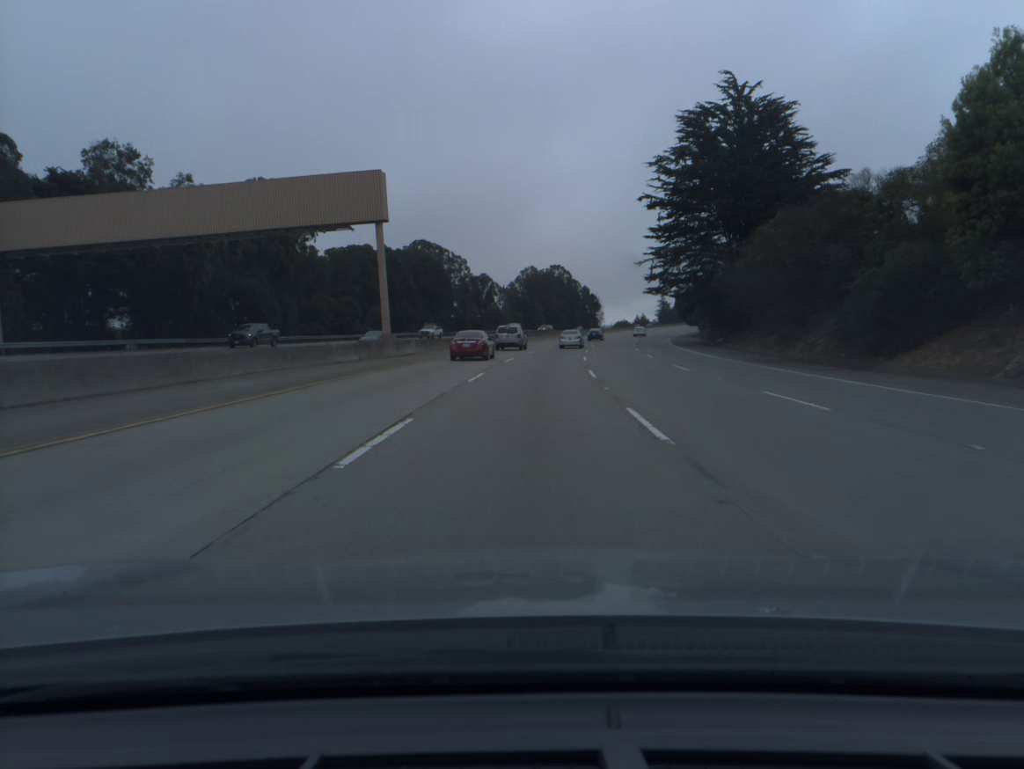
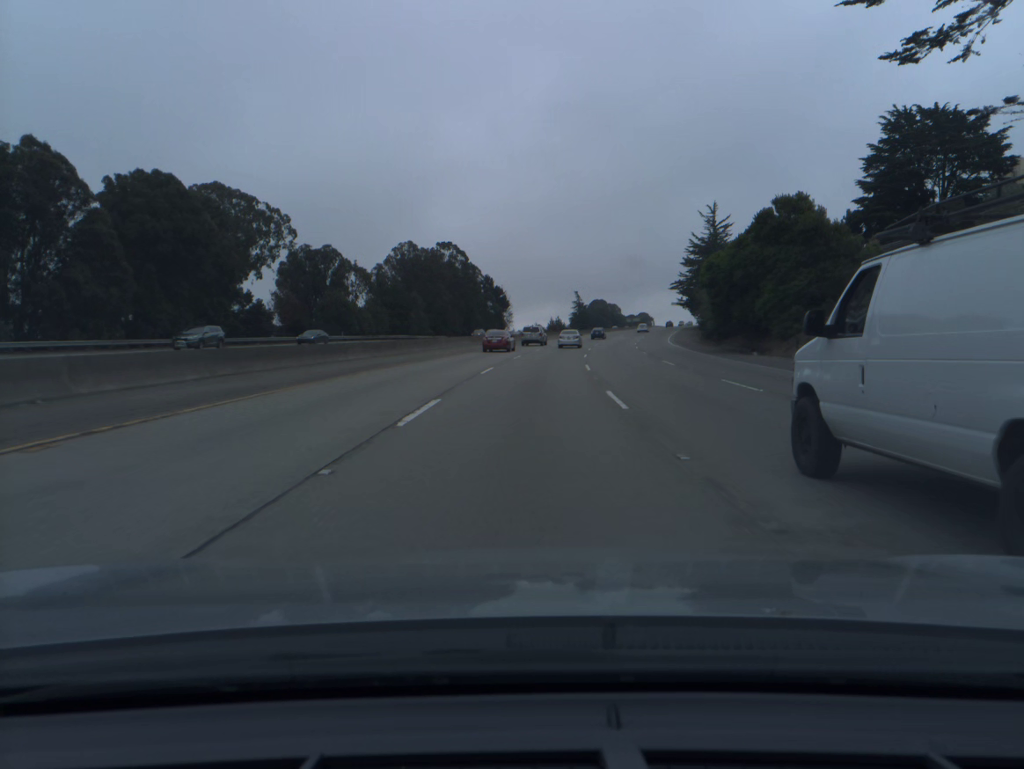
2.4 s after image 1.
(+4.3, +68.3) m; +7°
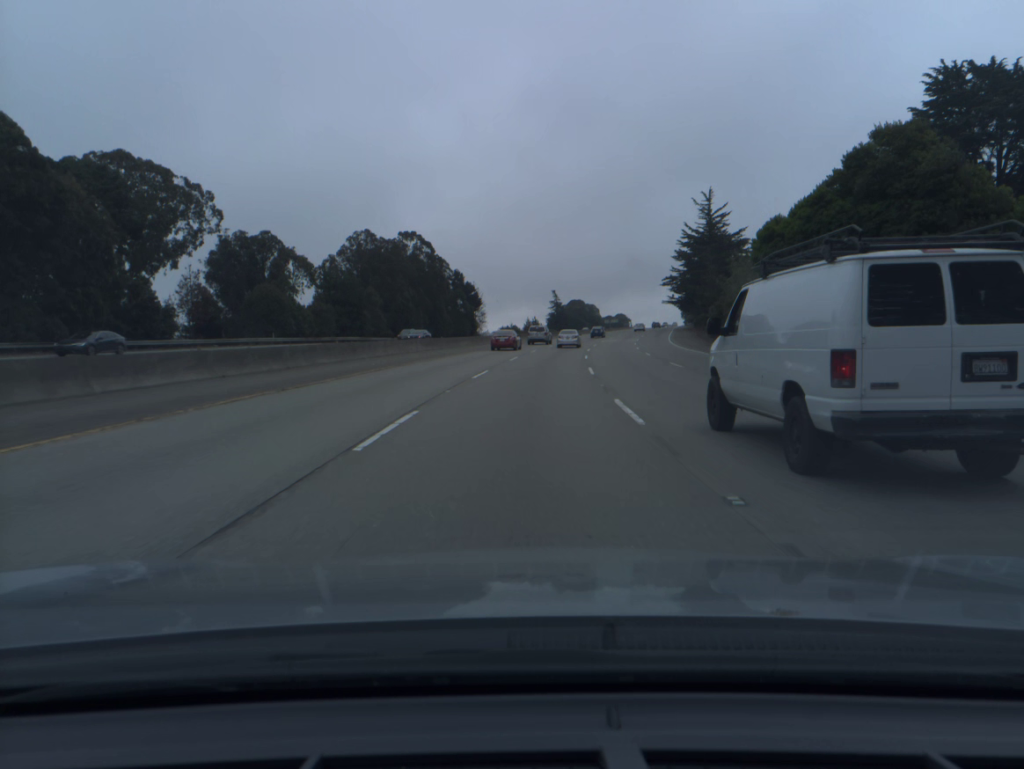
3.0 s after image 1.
(+0.3, +17.2) m; +2°
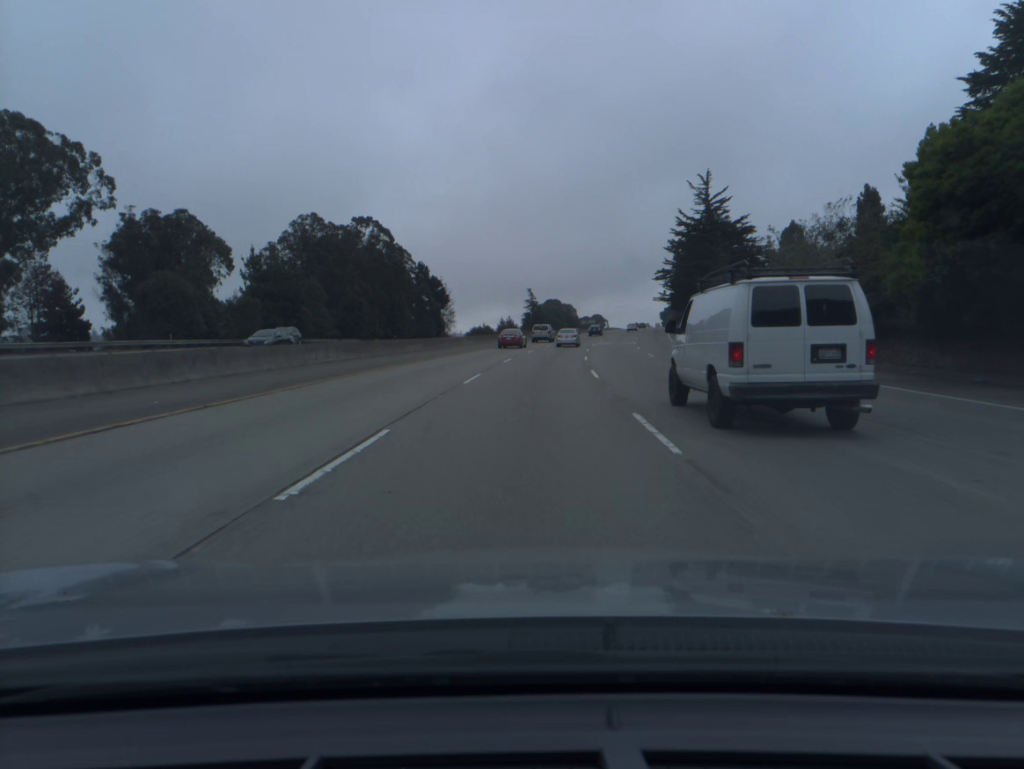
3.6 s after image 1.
(+0.3, +17.2) m; +2°
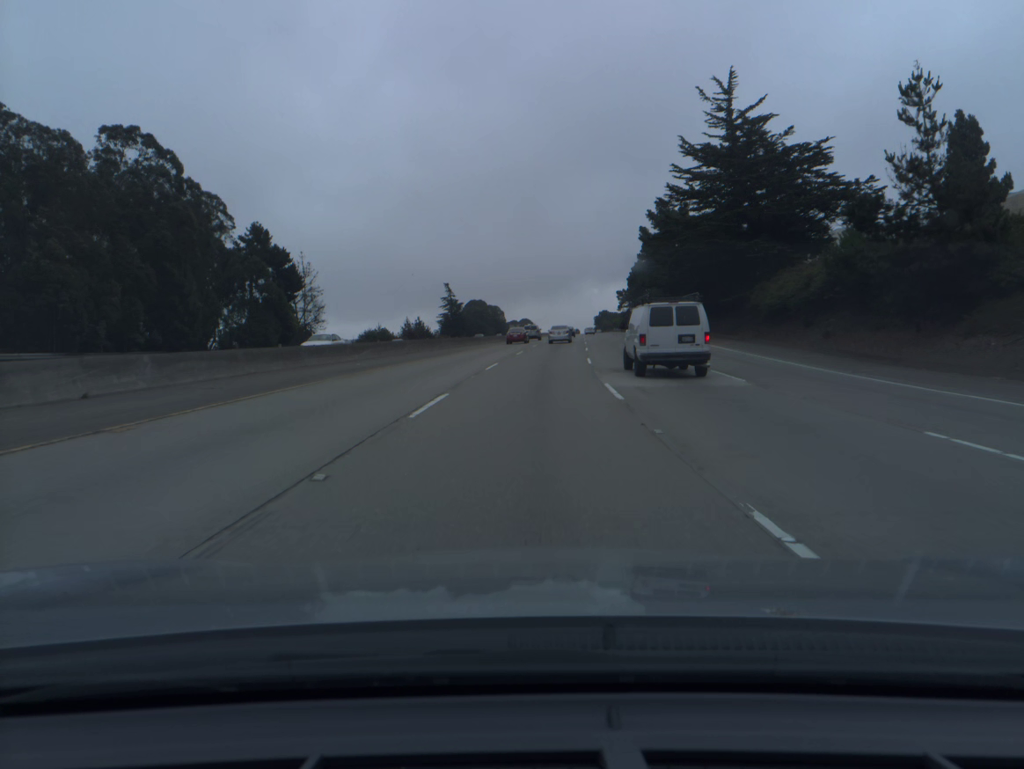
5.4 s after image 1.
(+2.5, +51.7) m; +5°
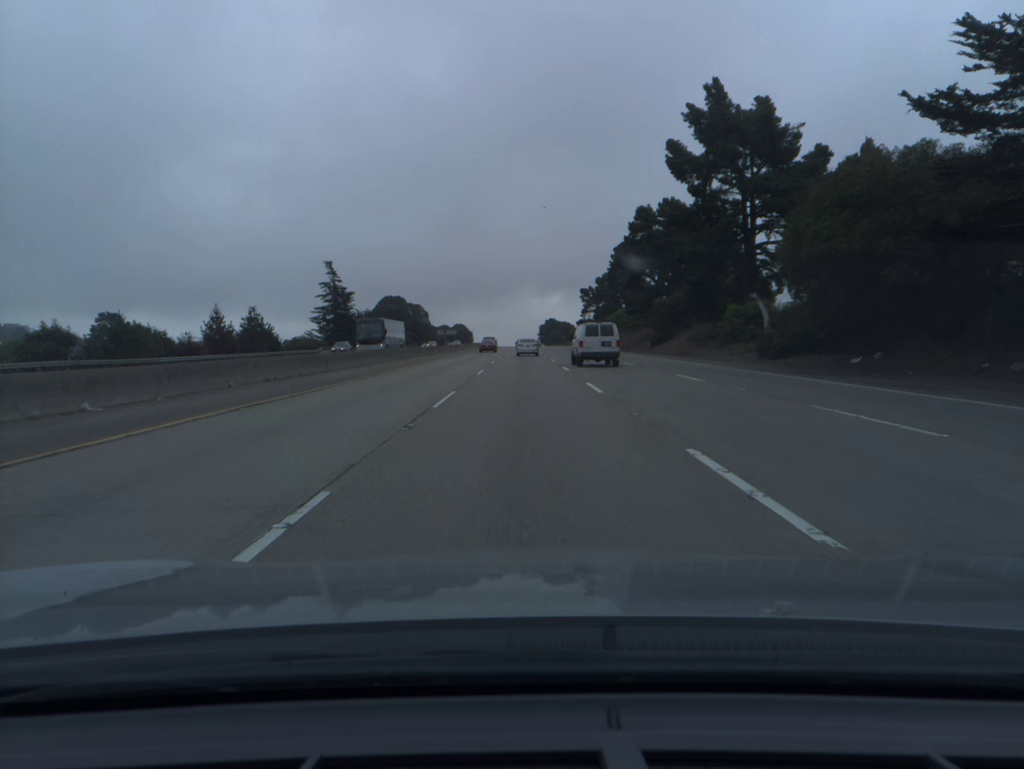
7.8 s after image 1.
(+3.4, +68.7) m; +4°
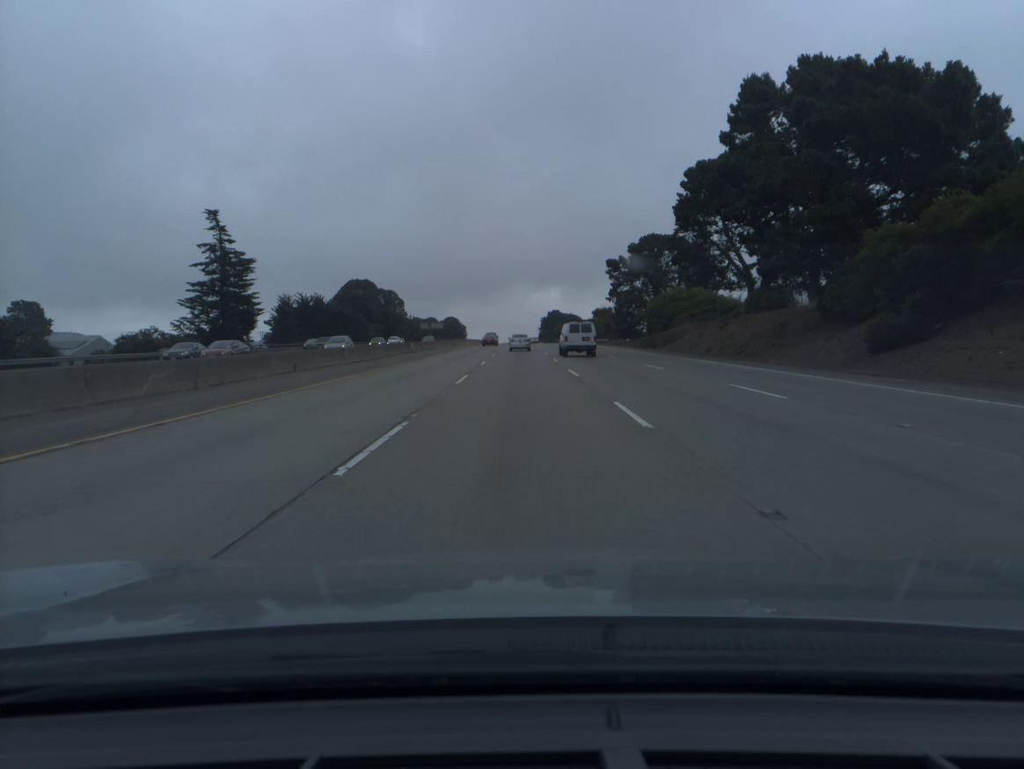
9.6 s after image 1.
(+0.1, +51.8) m; 0°
